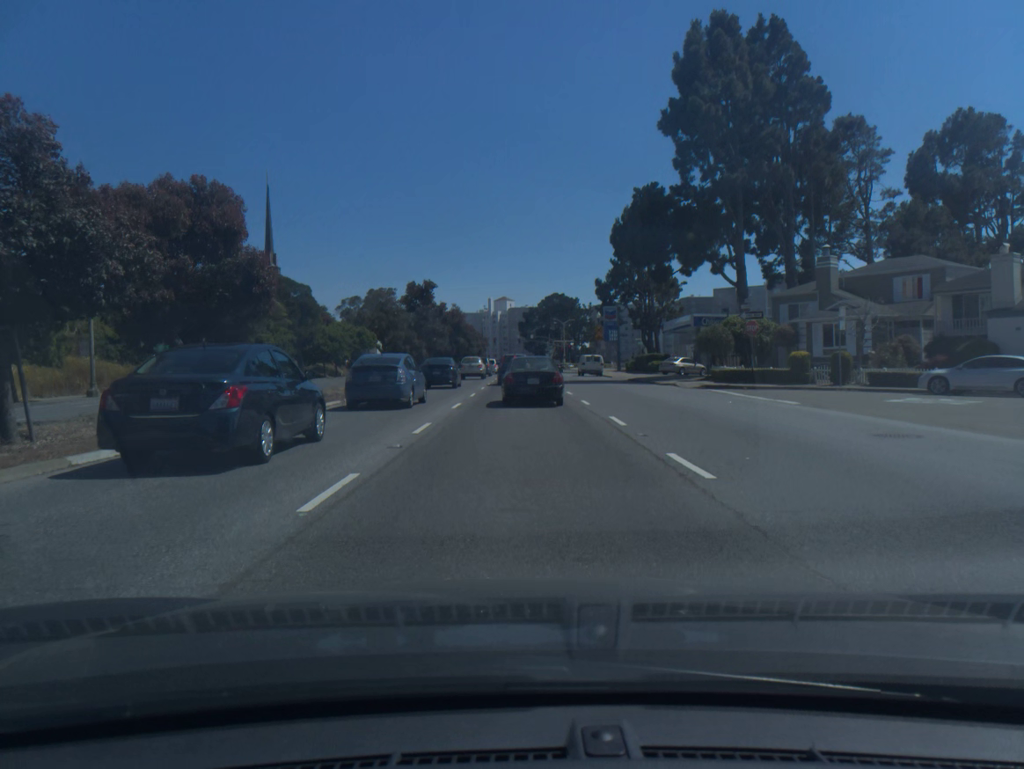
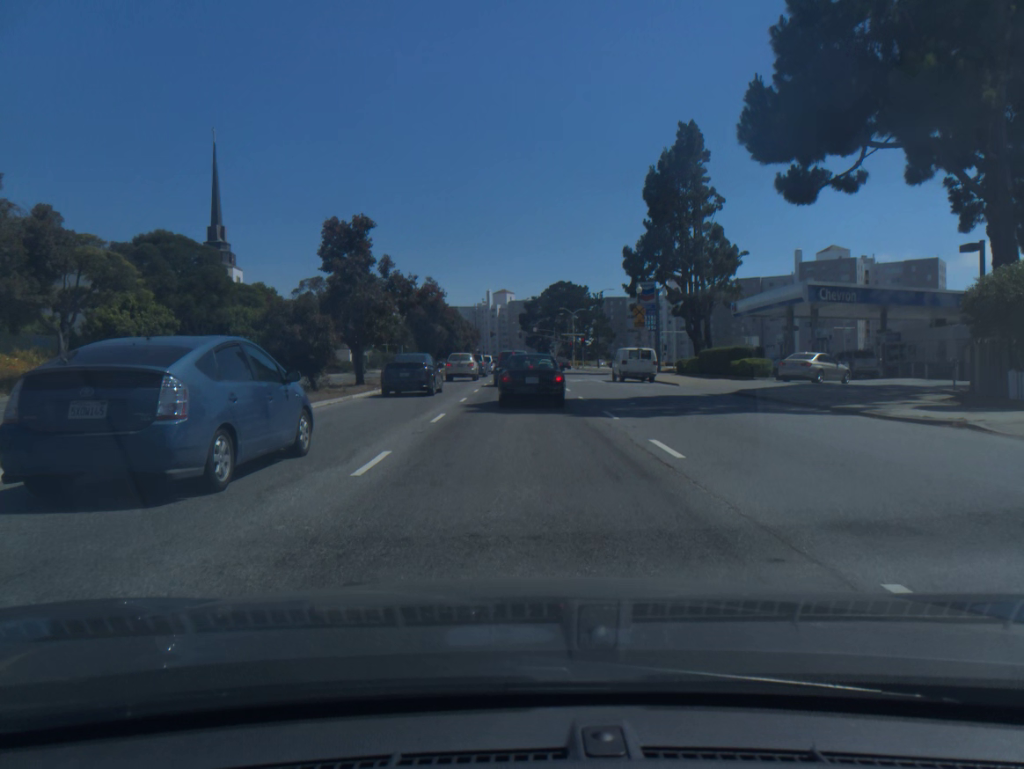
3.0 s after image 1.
(0.0, +27.6) m; 0°
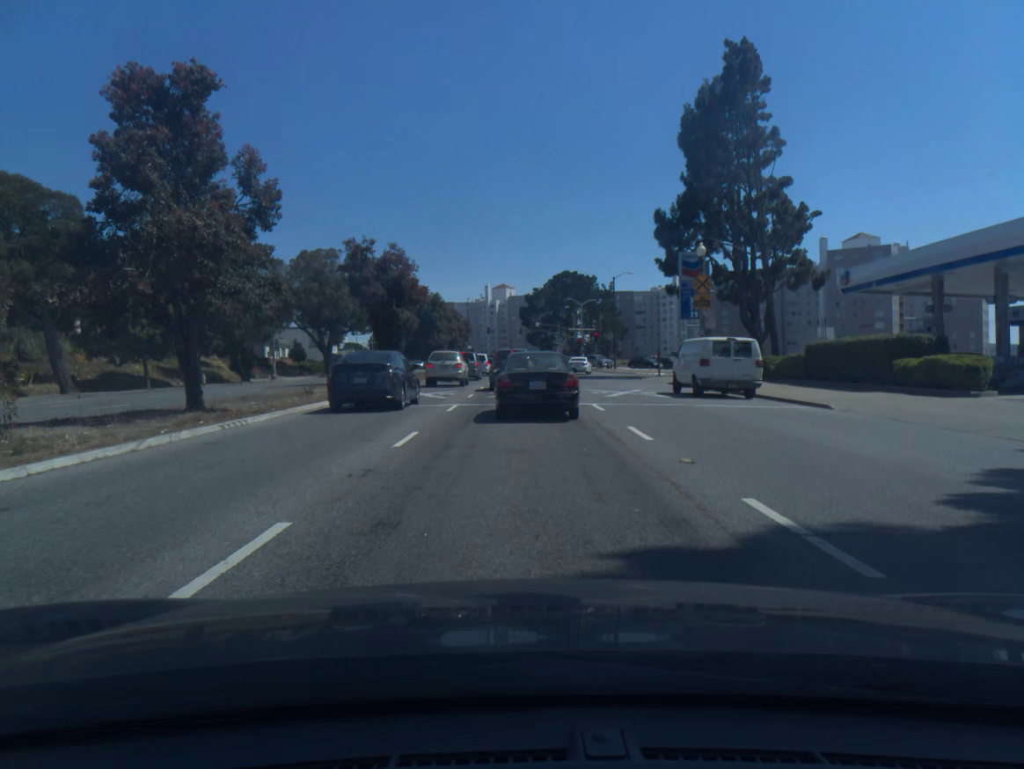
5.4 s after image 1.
(0.0, +19.1) m; 0°
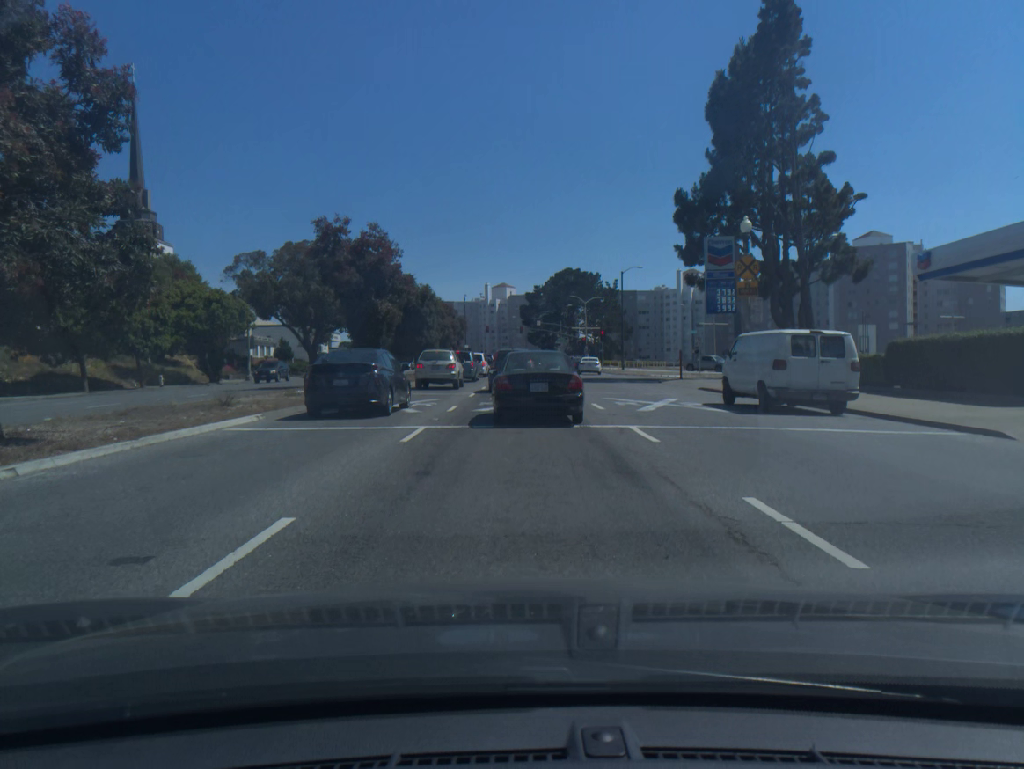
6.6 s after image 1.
(0.0, +7.3) m; 0°
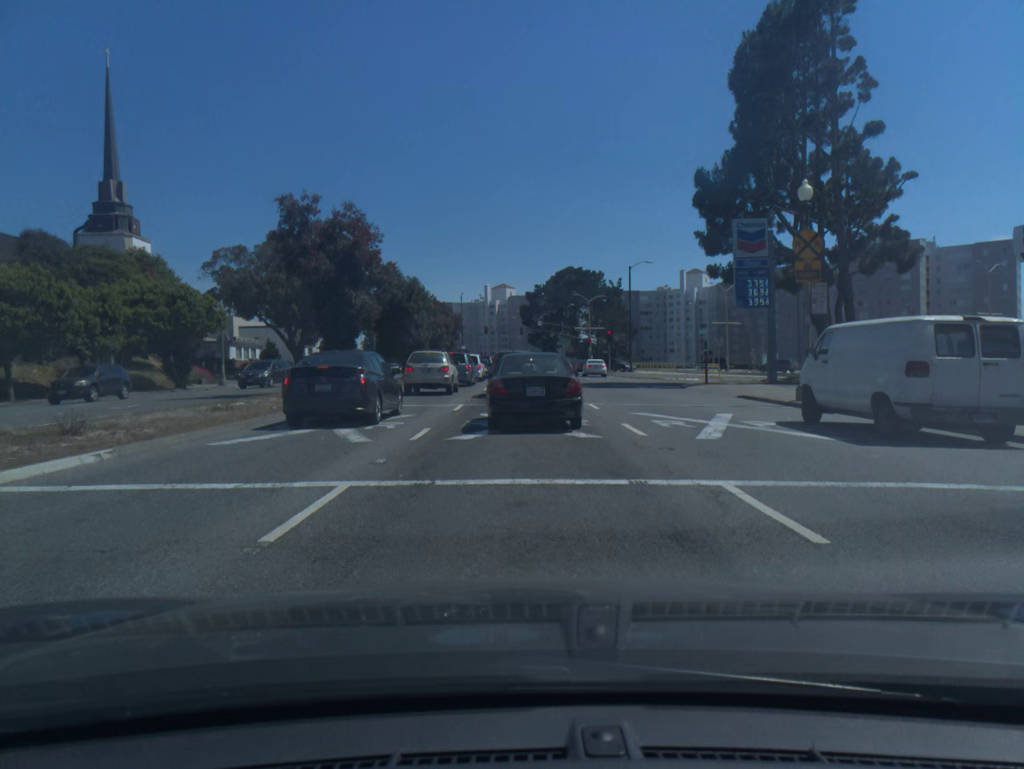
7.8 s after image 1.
(0.0, +6.3) m; 0°
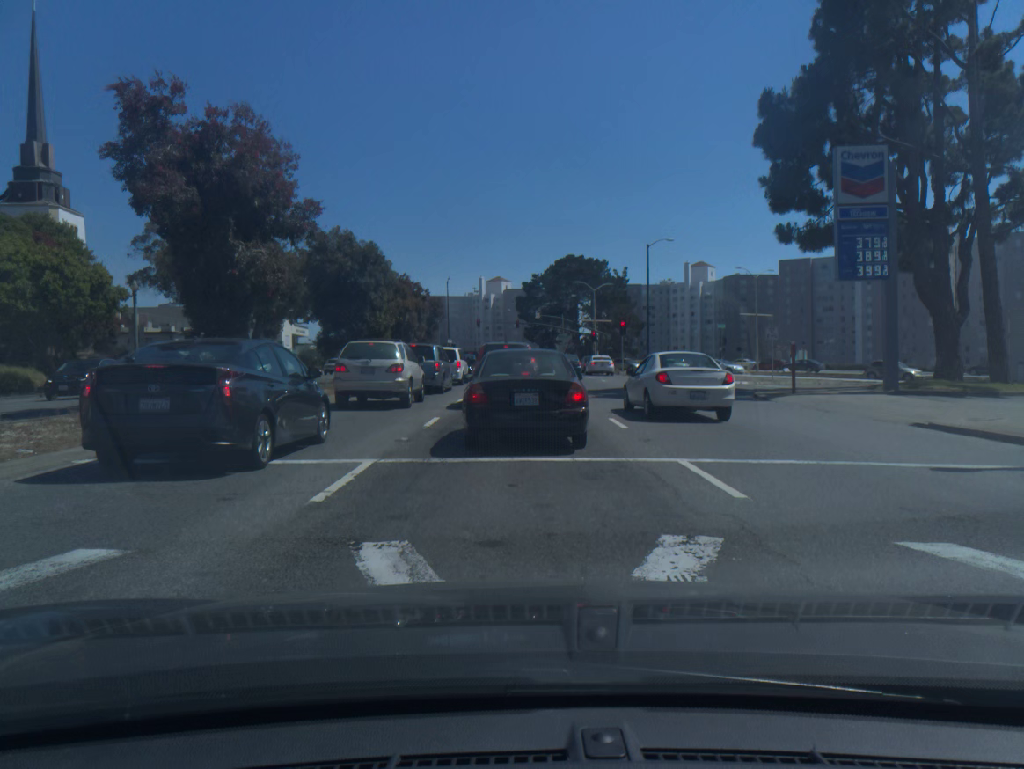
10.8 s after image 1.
(0.0, +13.3) m; 0°
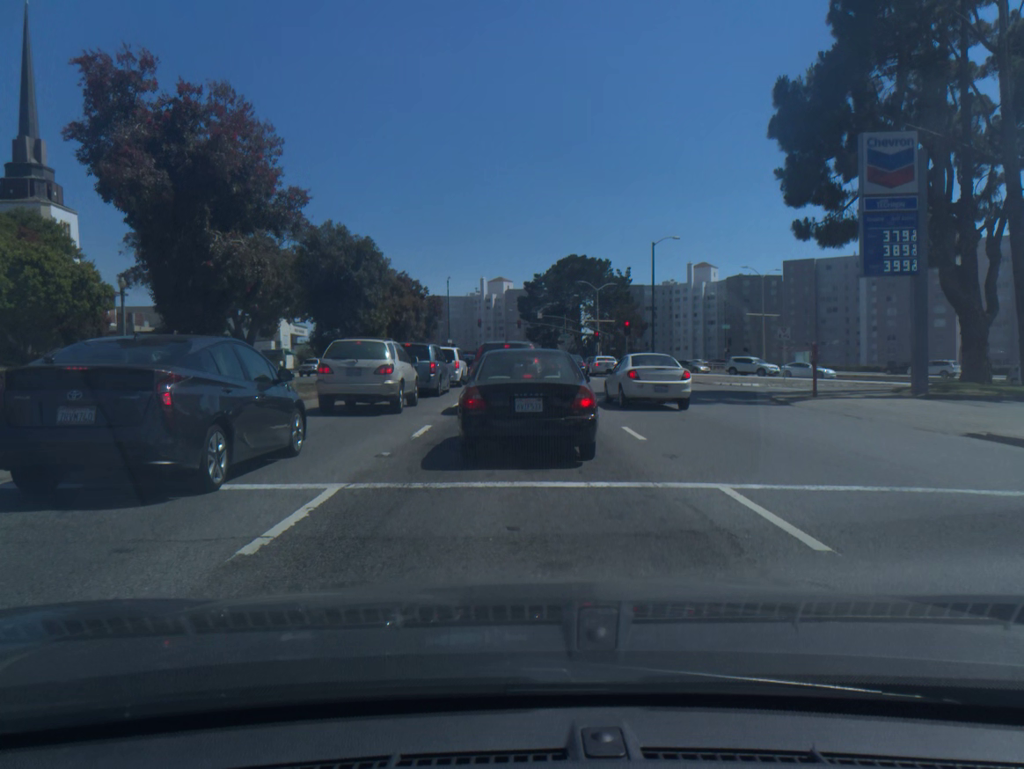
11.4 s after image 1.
(0.0, +1.8) m; 0°
